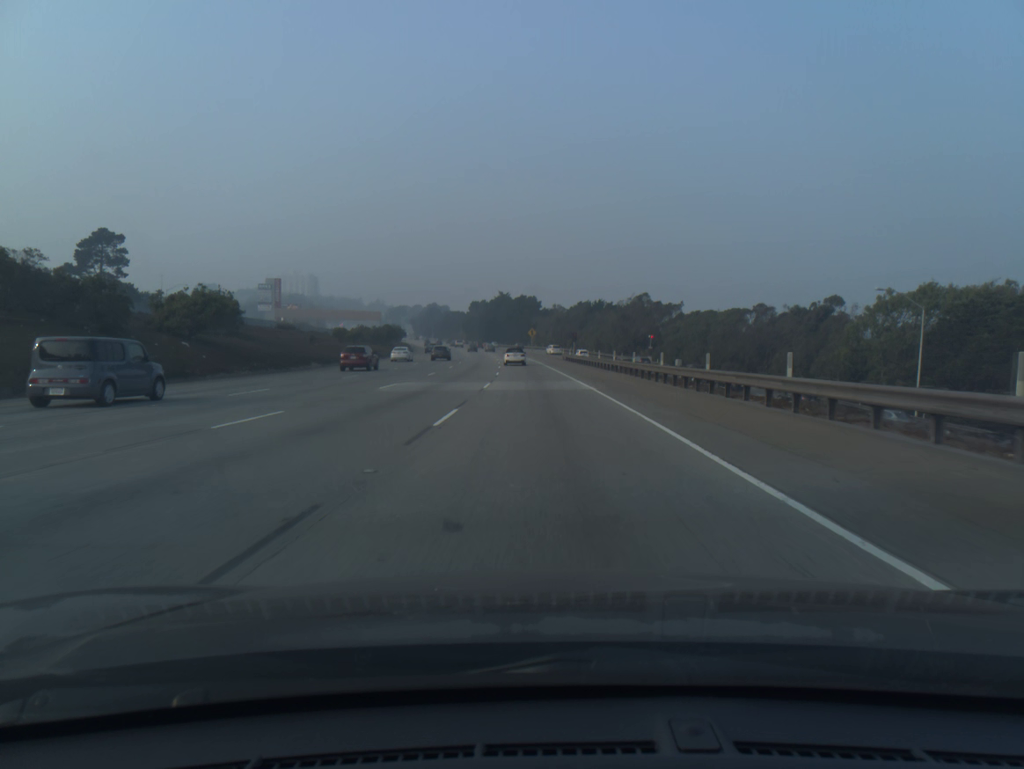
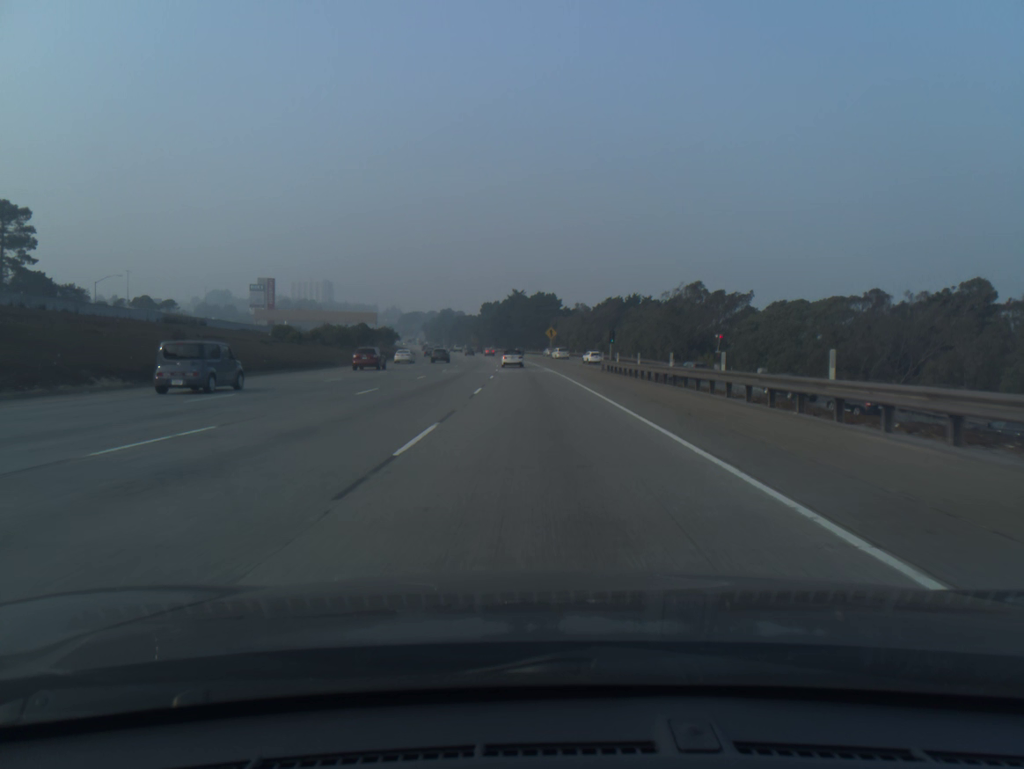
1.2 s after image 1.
(-0.4, +32.9) m; -1°
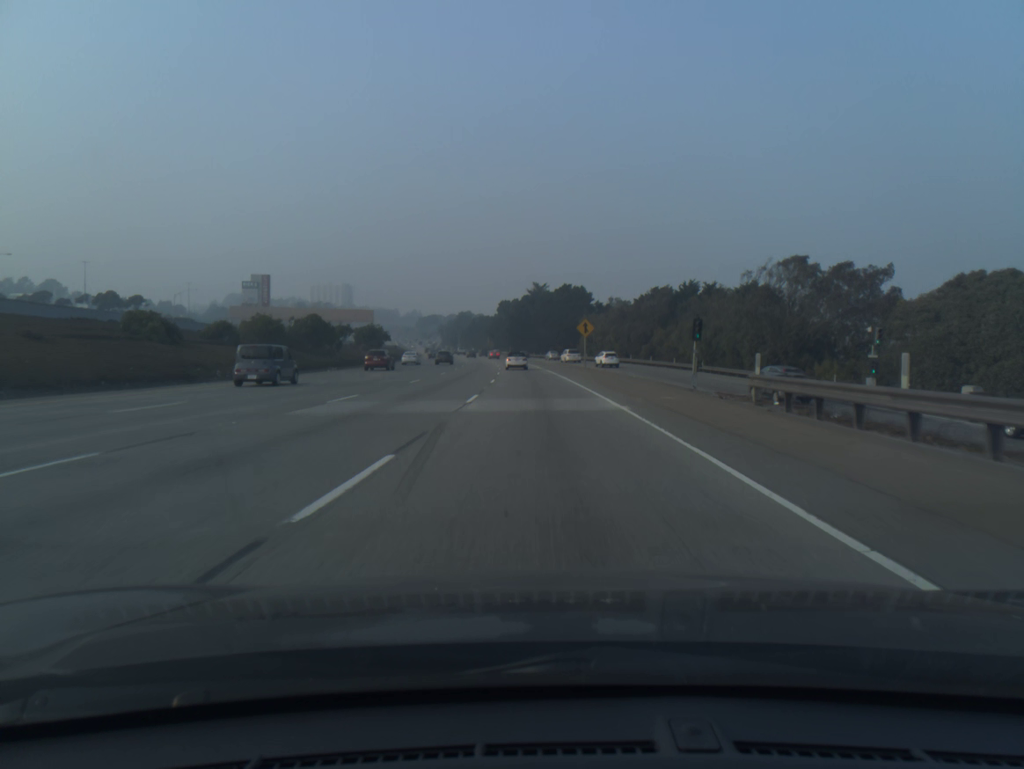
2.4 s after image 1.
(-0.5, +32.9) m; -2°
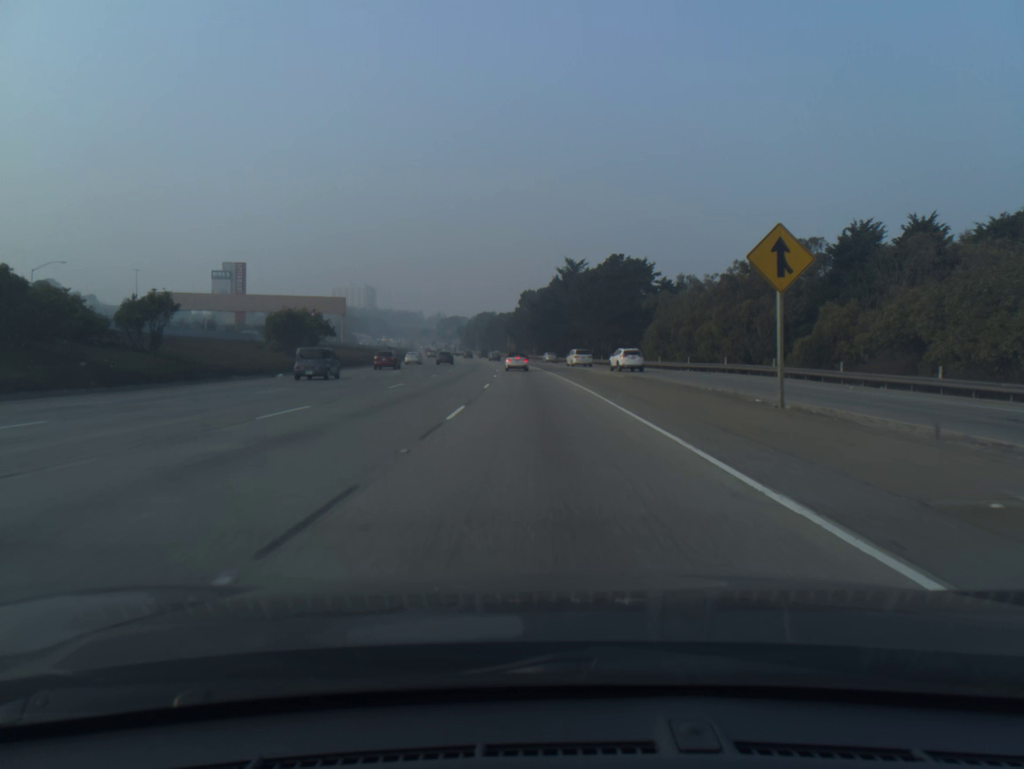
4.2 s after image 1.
(-1.0, +49.2) m; -2°
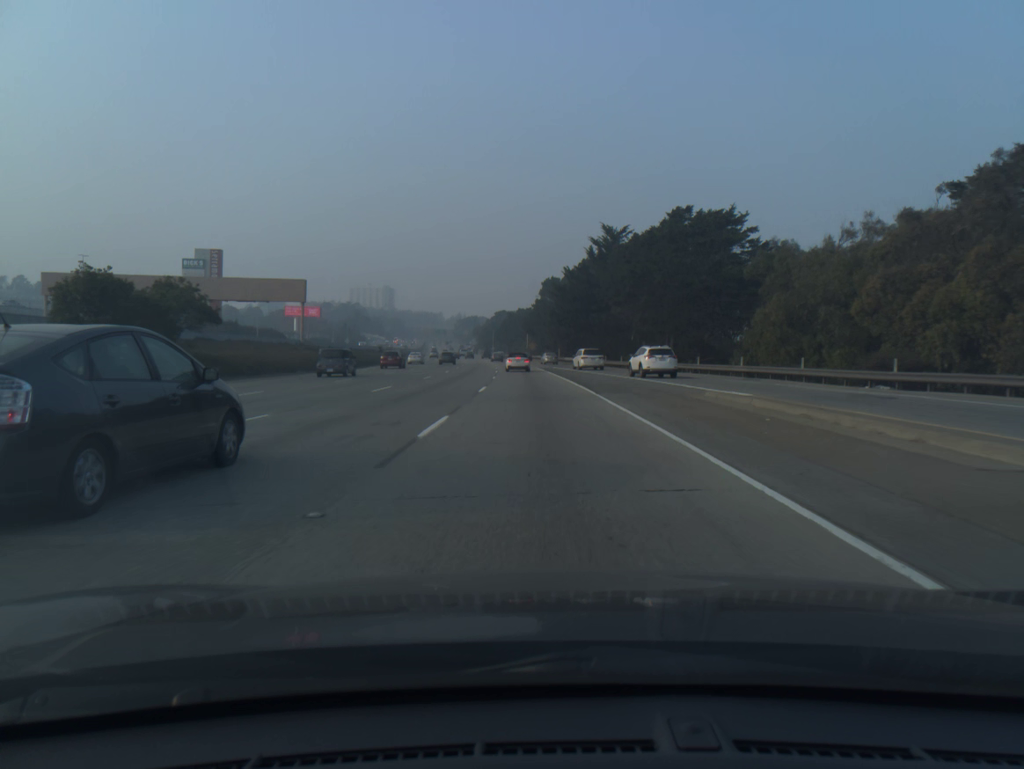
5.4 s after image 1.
(-0.4, +32.6) m; -2°
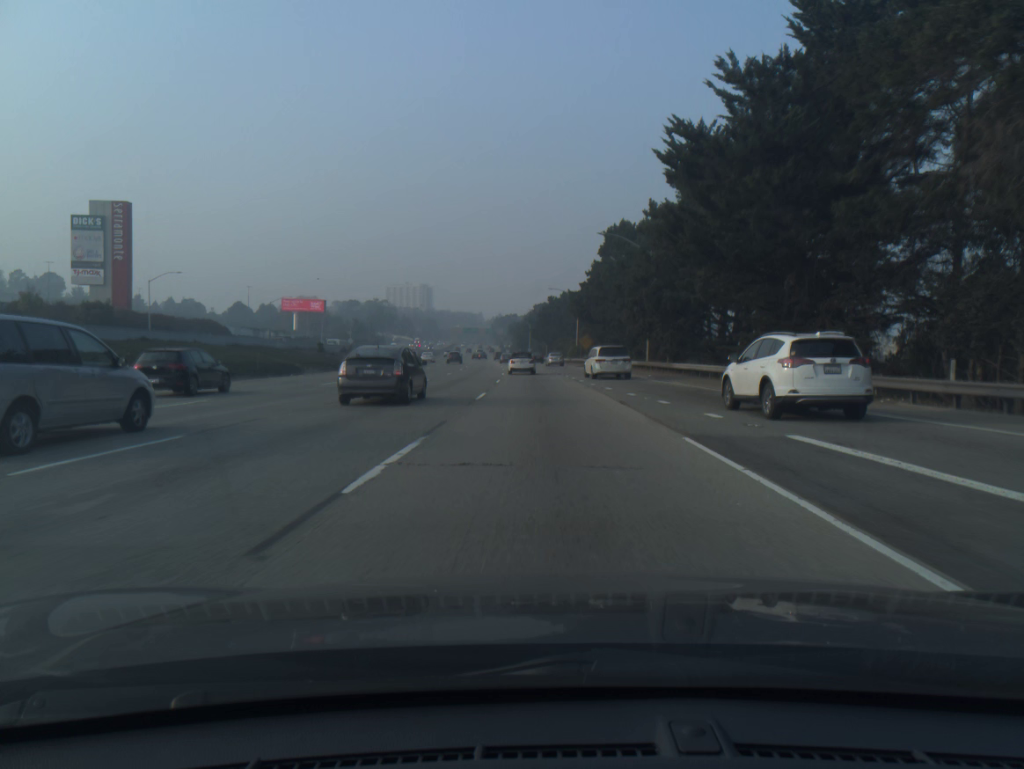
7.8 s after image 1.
(-1.8, +63.0) m; -3°
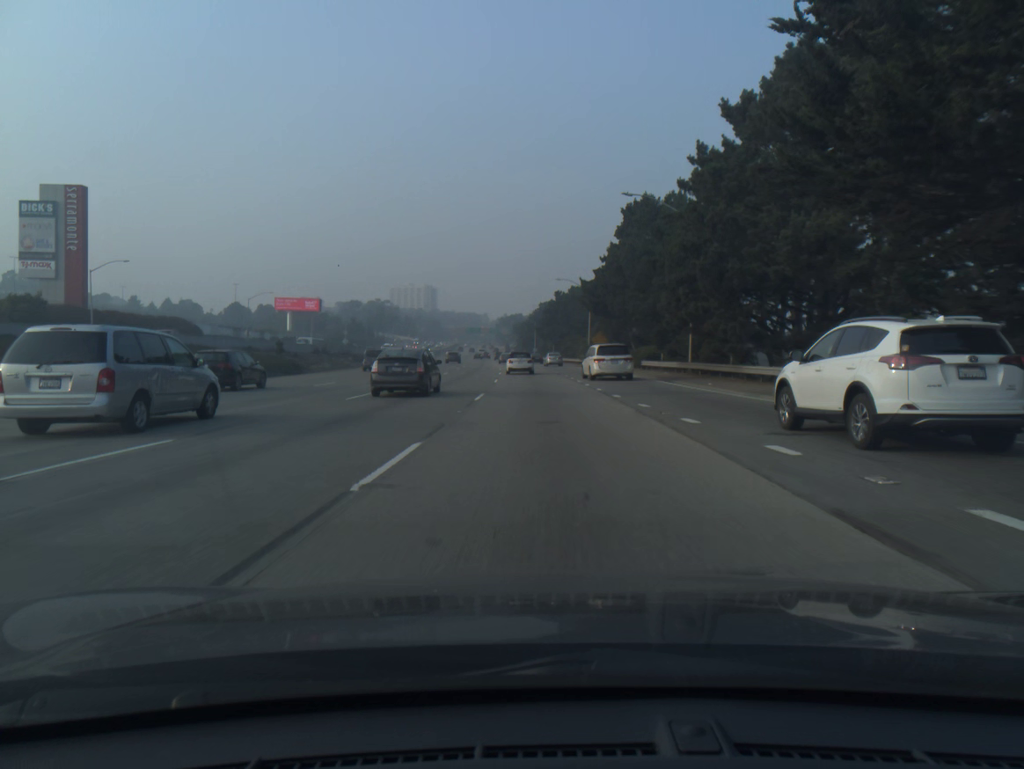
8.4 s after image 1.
(-0.1, +15.0) m; -1°
